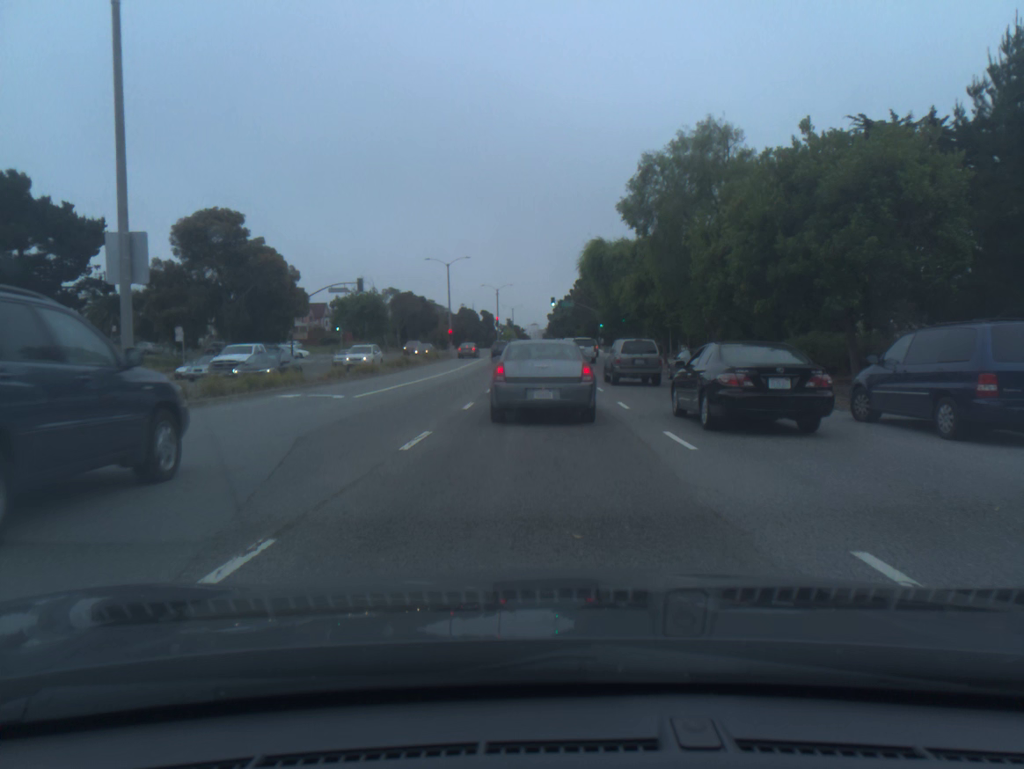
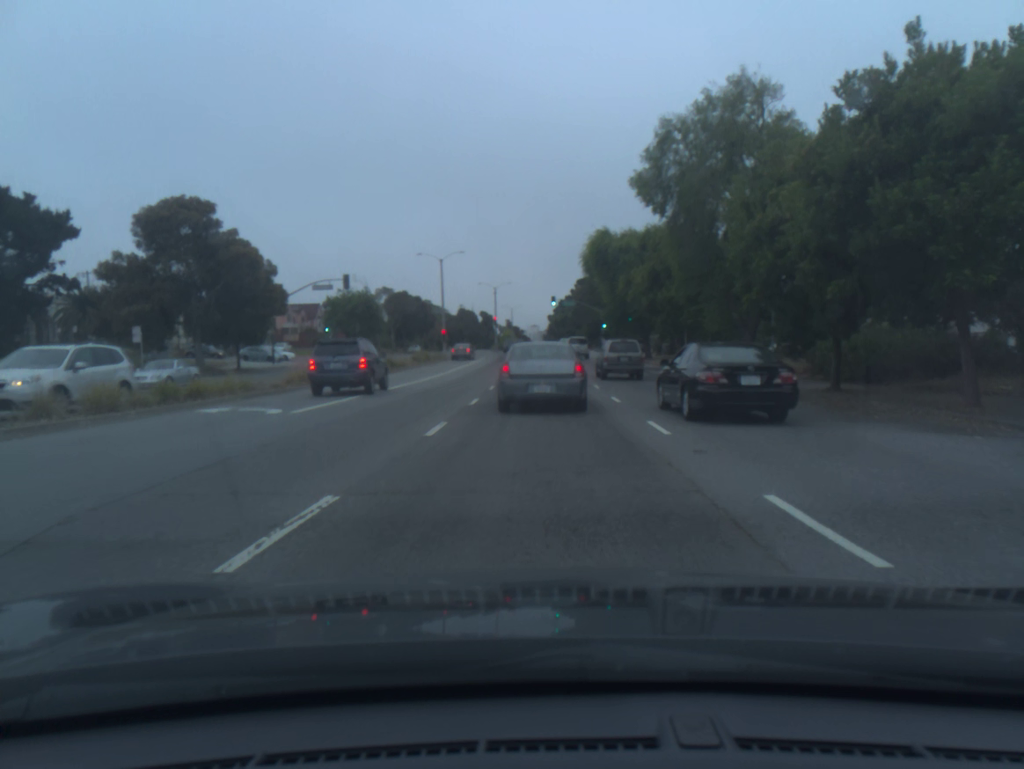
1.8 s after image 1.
(0.0, +5.5) m; 0°
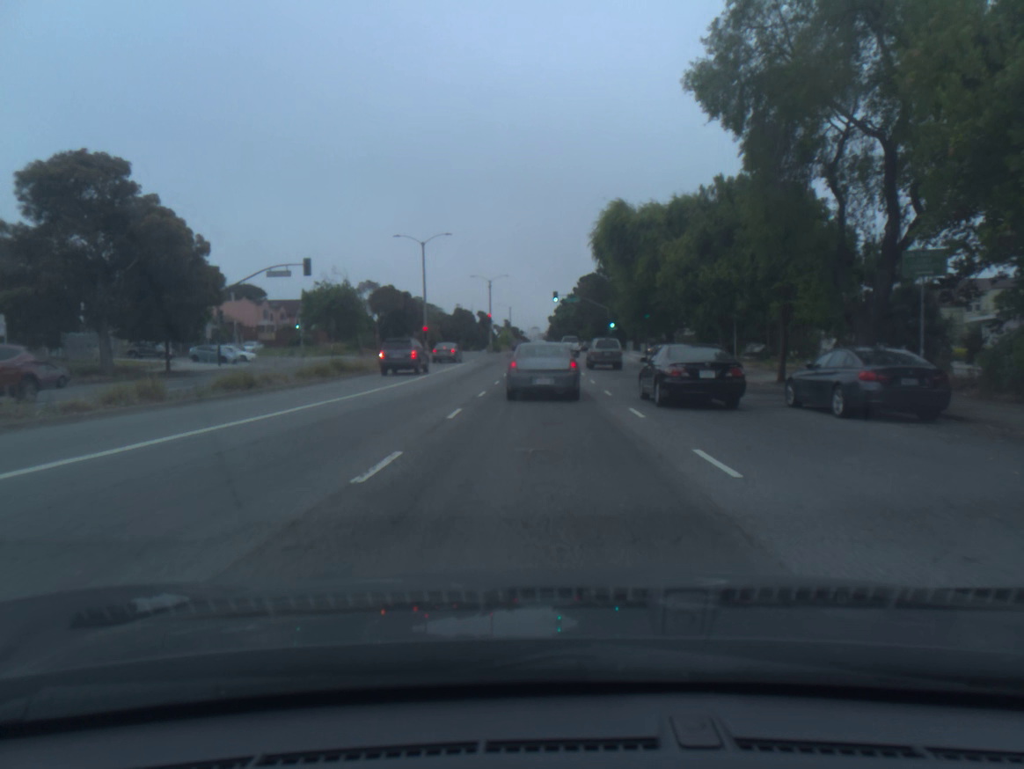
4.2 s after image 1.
(0.0, +11.4) m; 0°
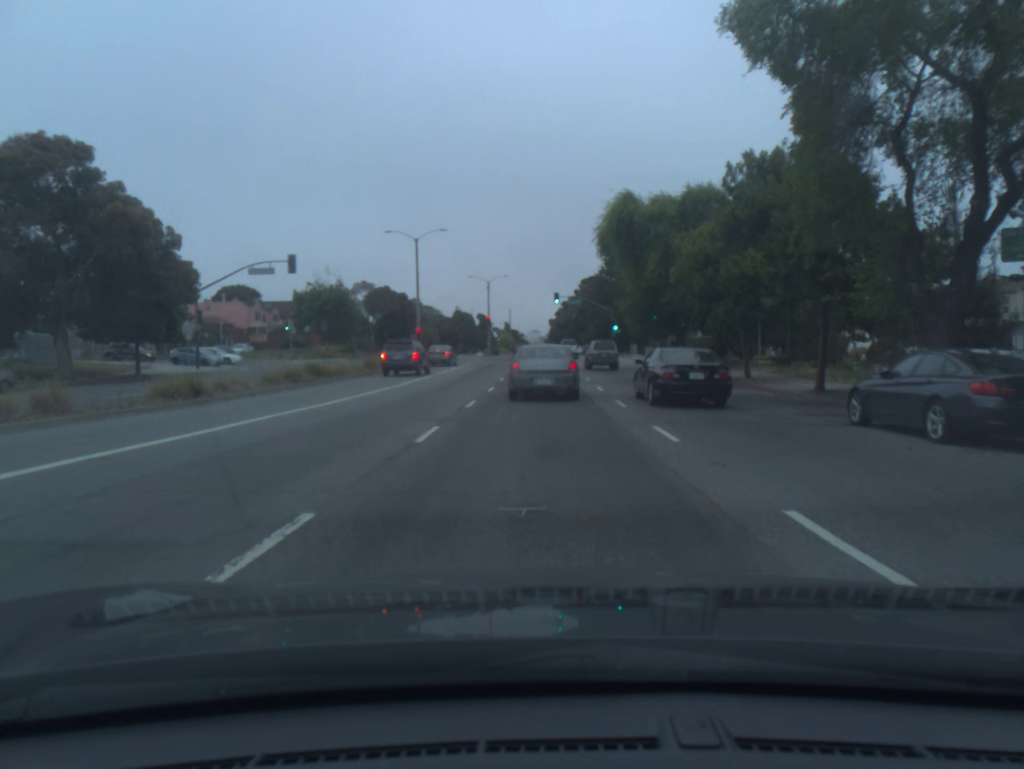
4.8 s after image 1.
(0.0, +3.7) m; 0°
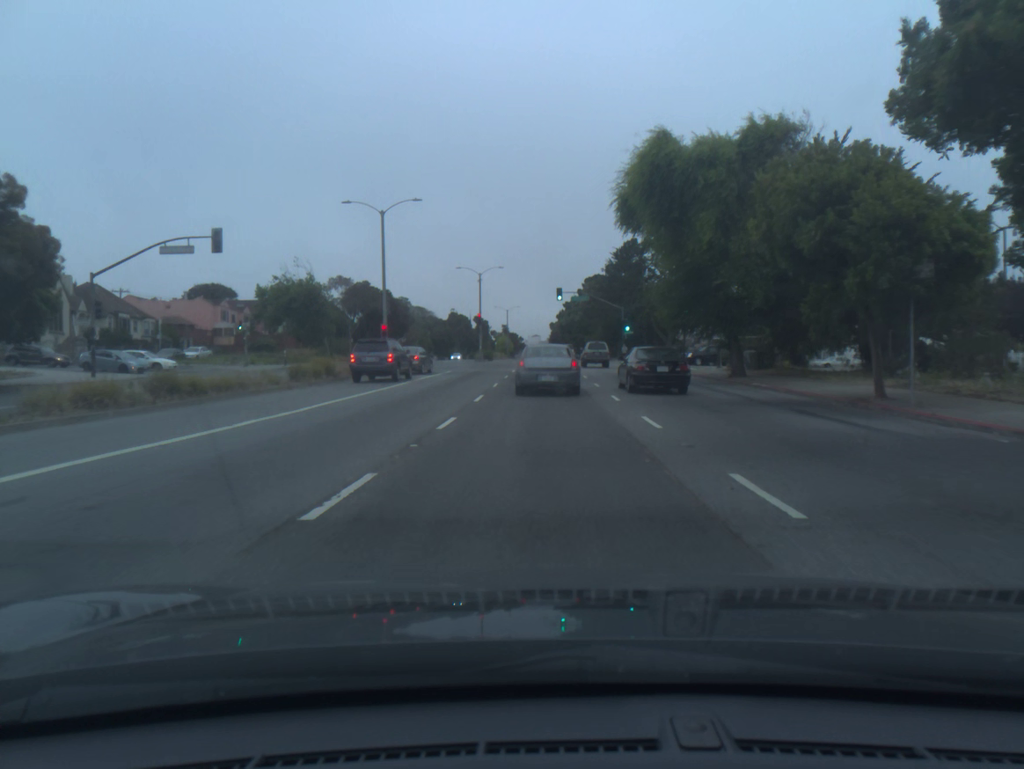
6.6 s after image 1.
(0.0, +12.3) m; 0°
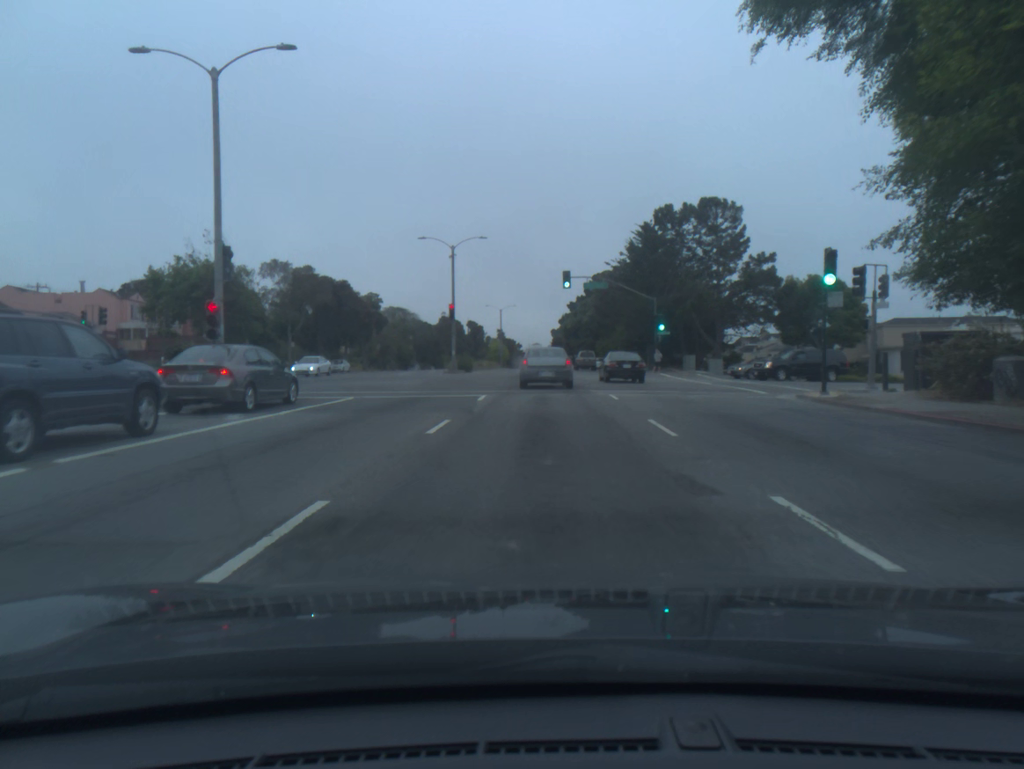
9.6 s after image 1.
(0.0, +23.4) m; 0°
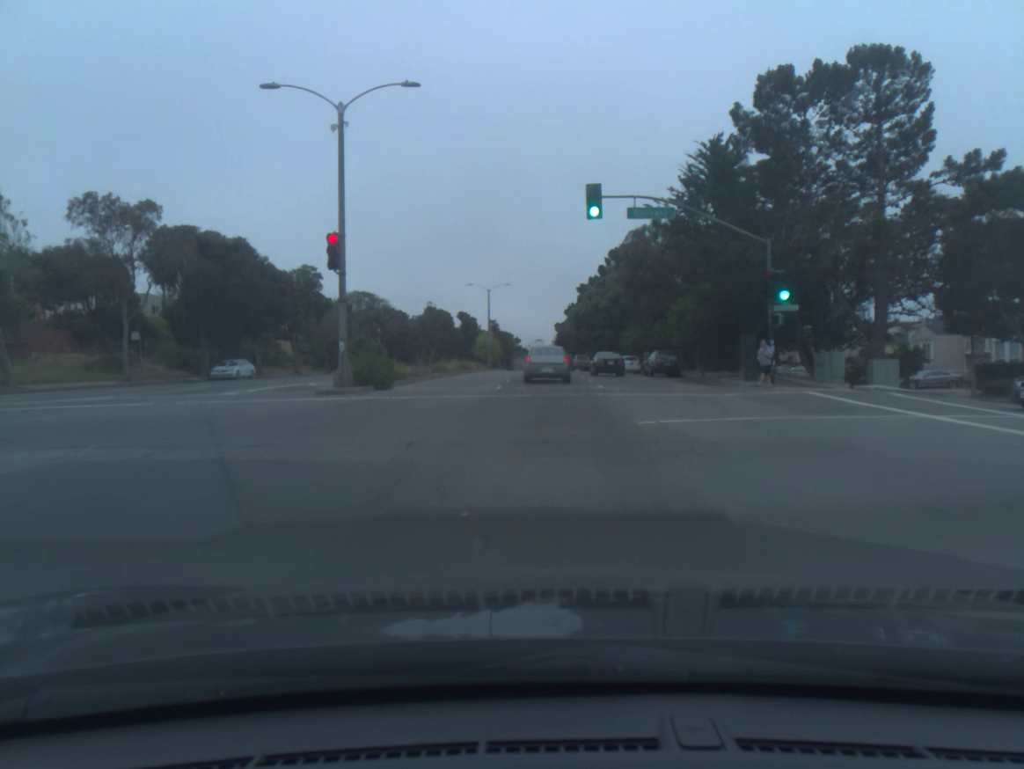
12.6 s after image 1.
(0.0, +29.2) m; 0°
